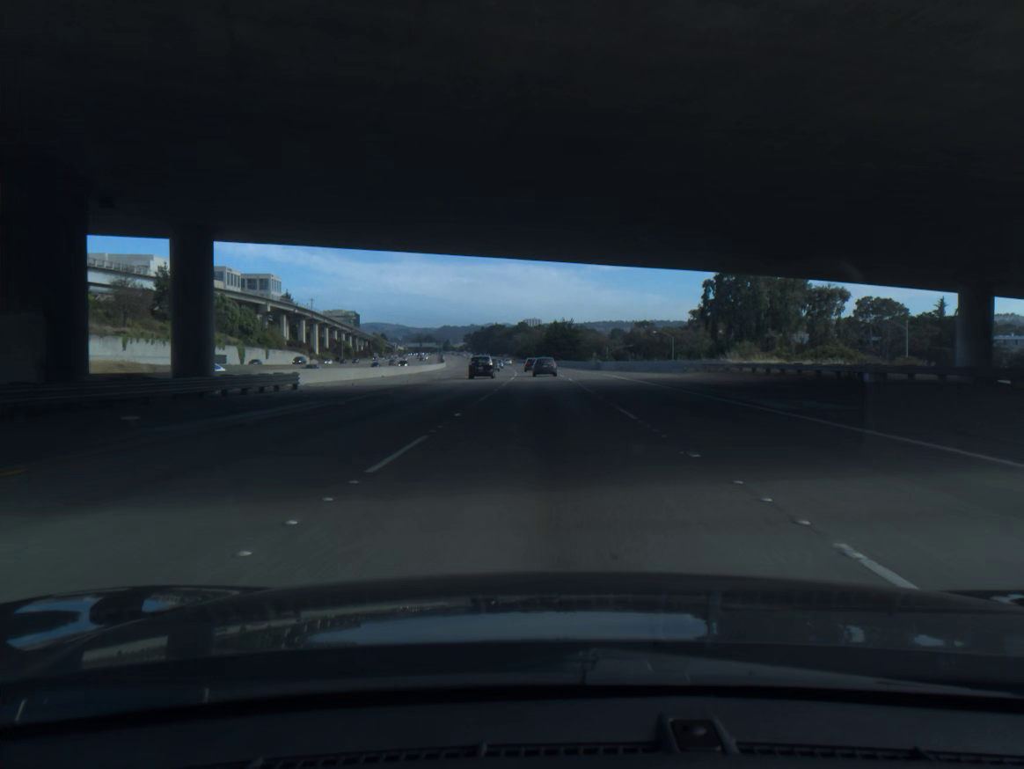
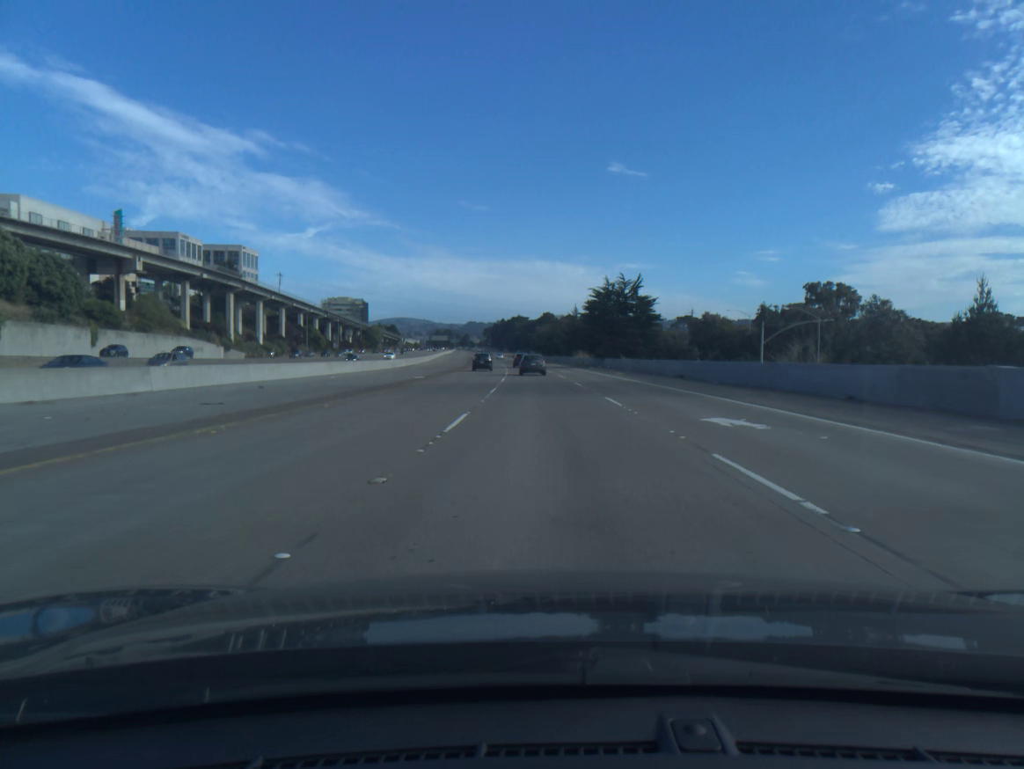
(-1.0, +81.9) m; -2°
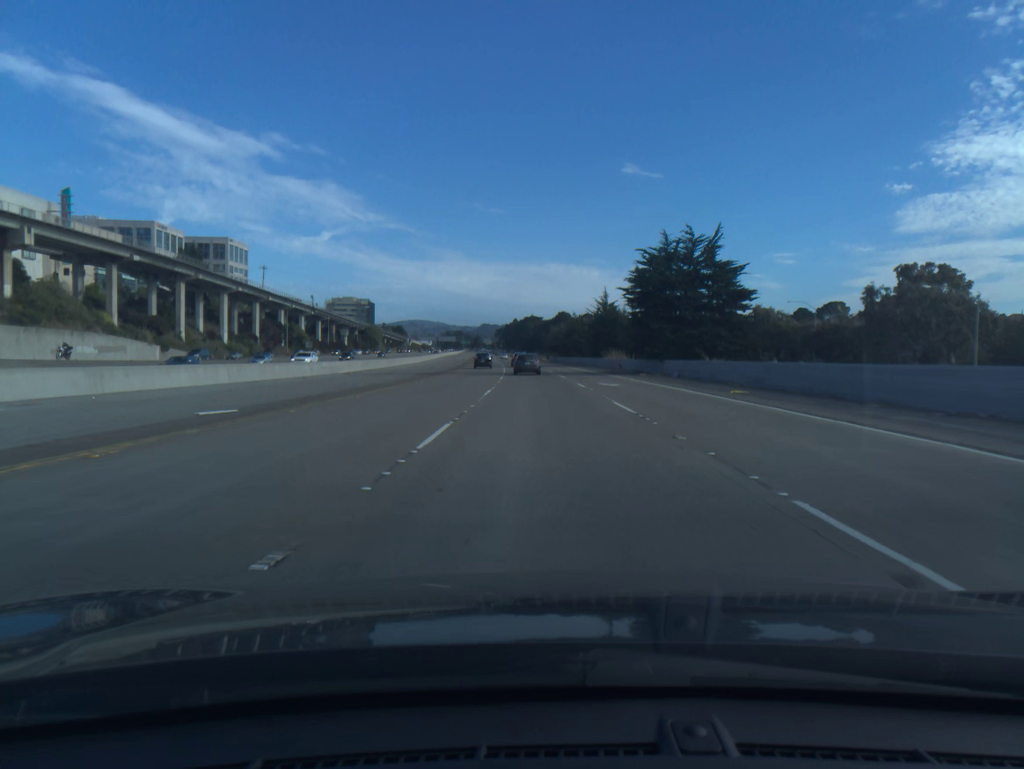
(-0.3, +32.0) m; -1°
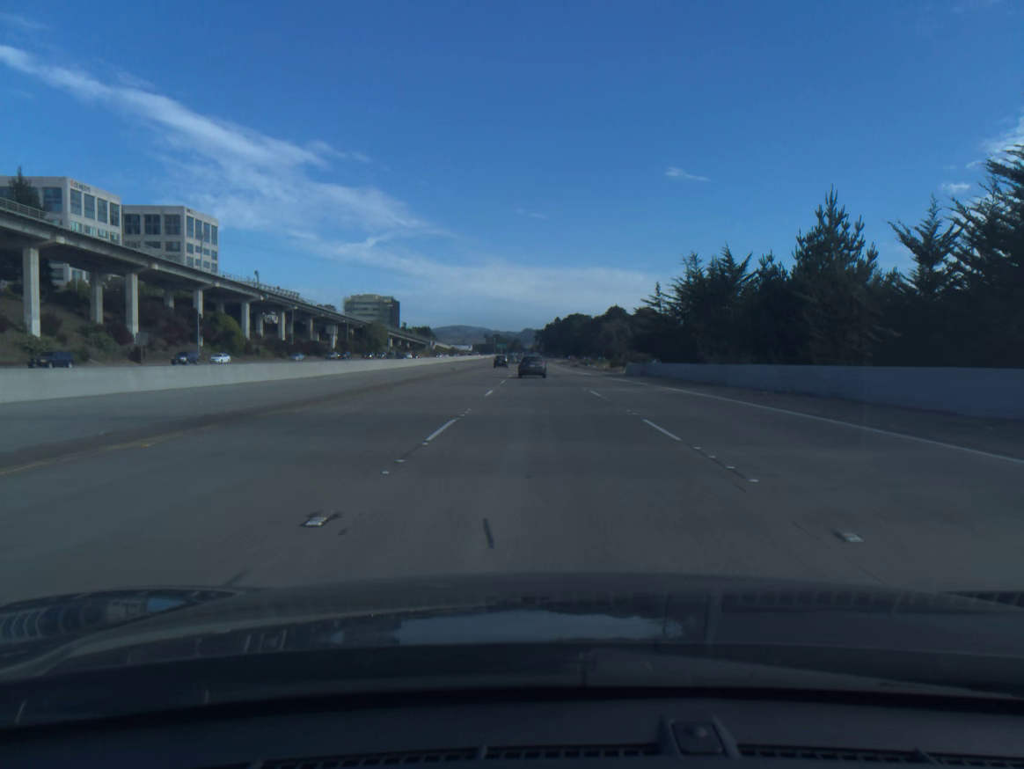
(-2.1, +78.9) m; -3°
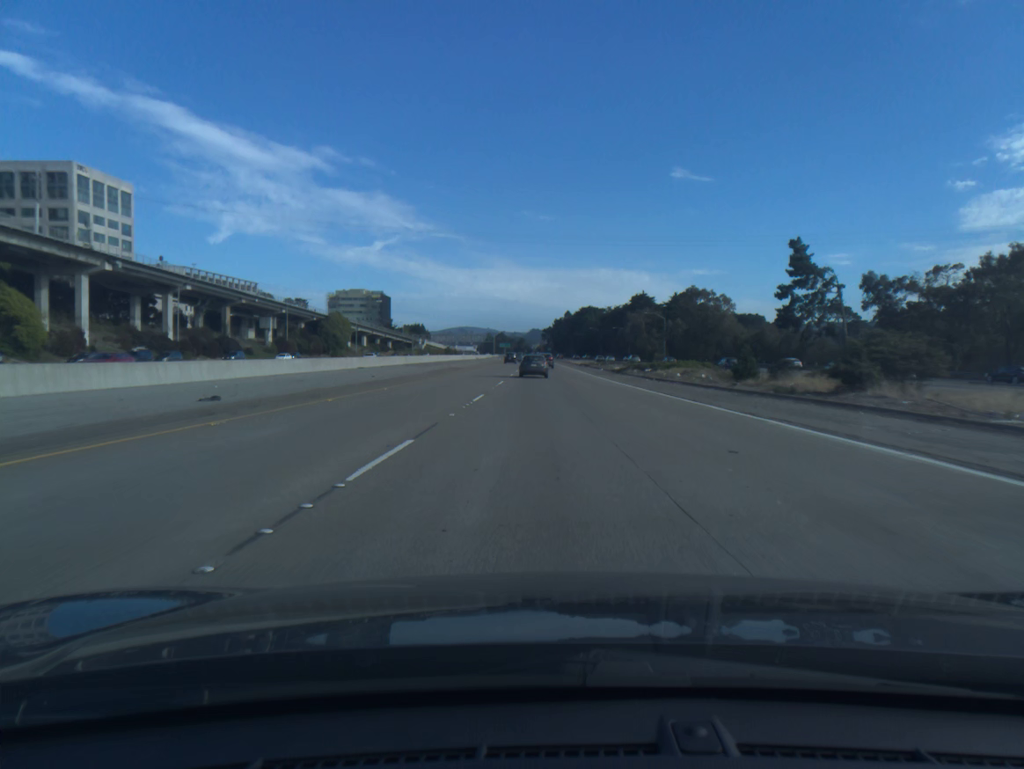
(-0.5, +62.0) m; -1°
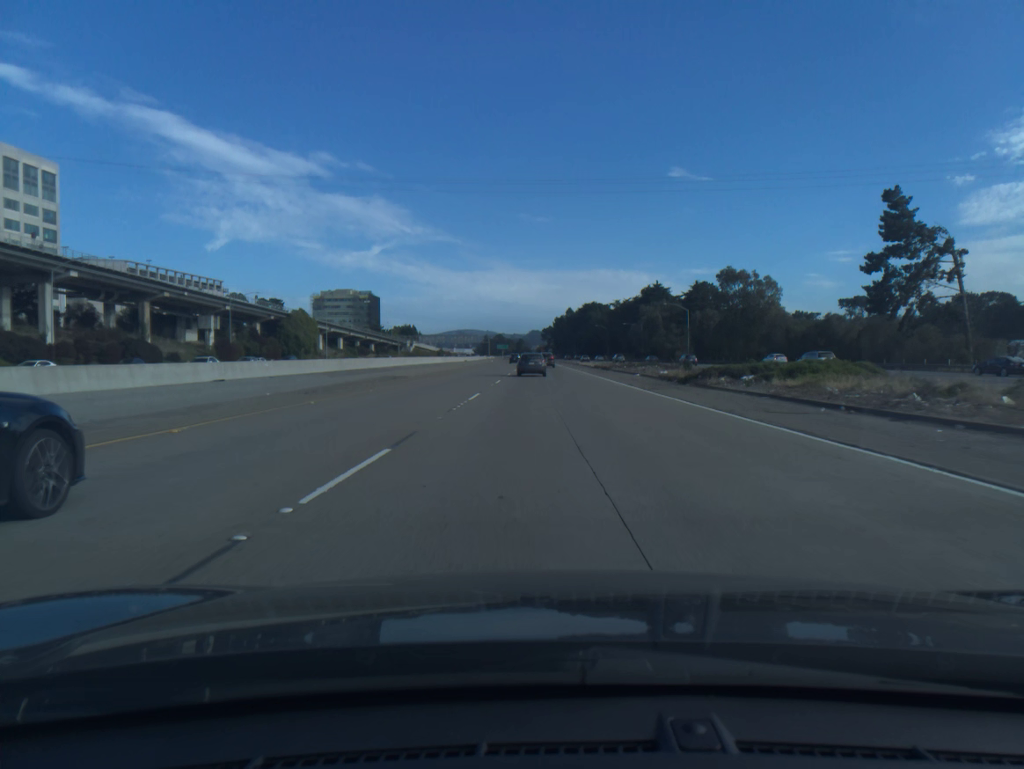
(0.0, +30.6) m; 0°
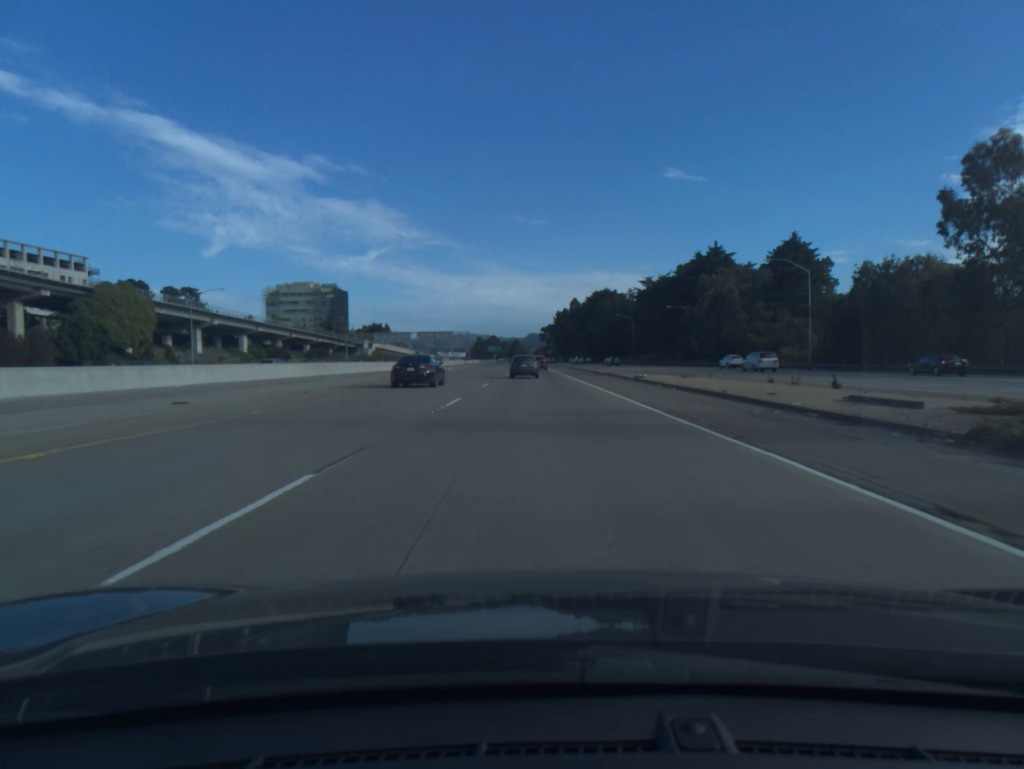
(-0.1, +75.5) m; 0°
